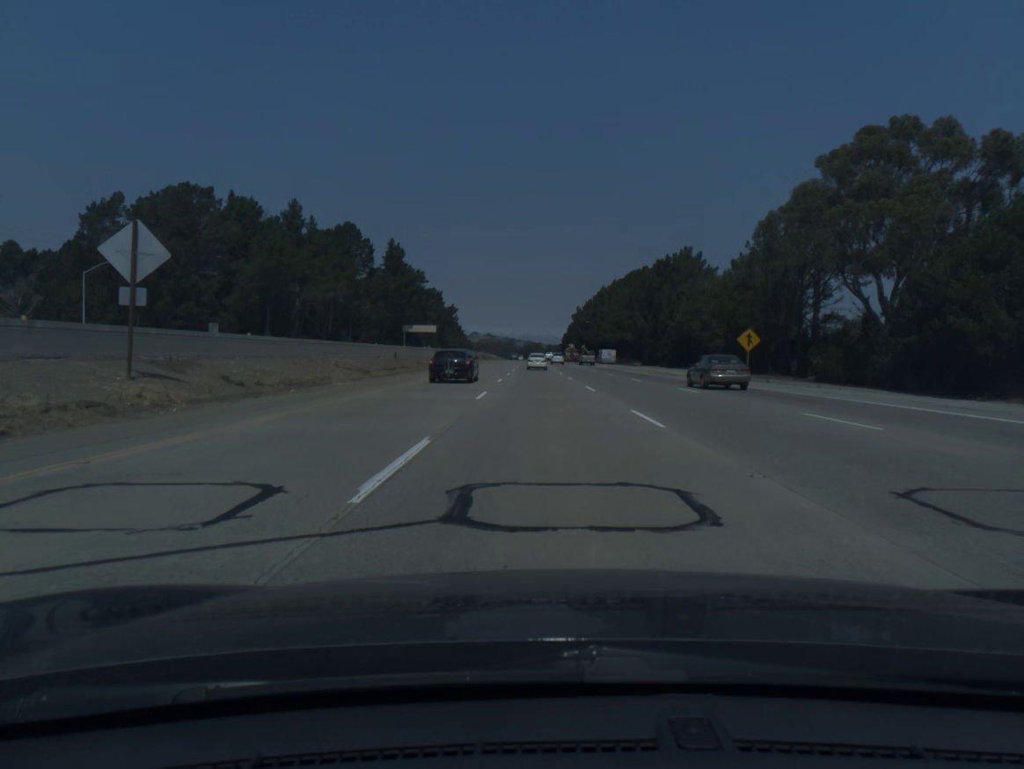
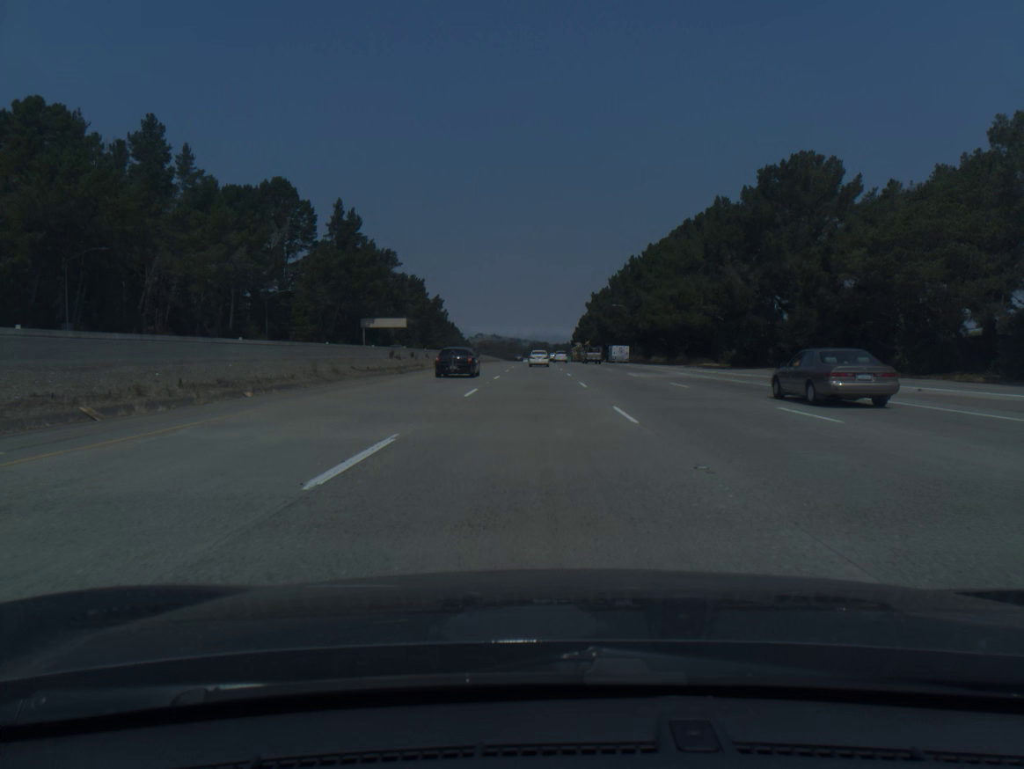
(0.0, +58.3) m; 0°
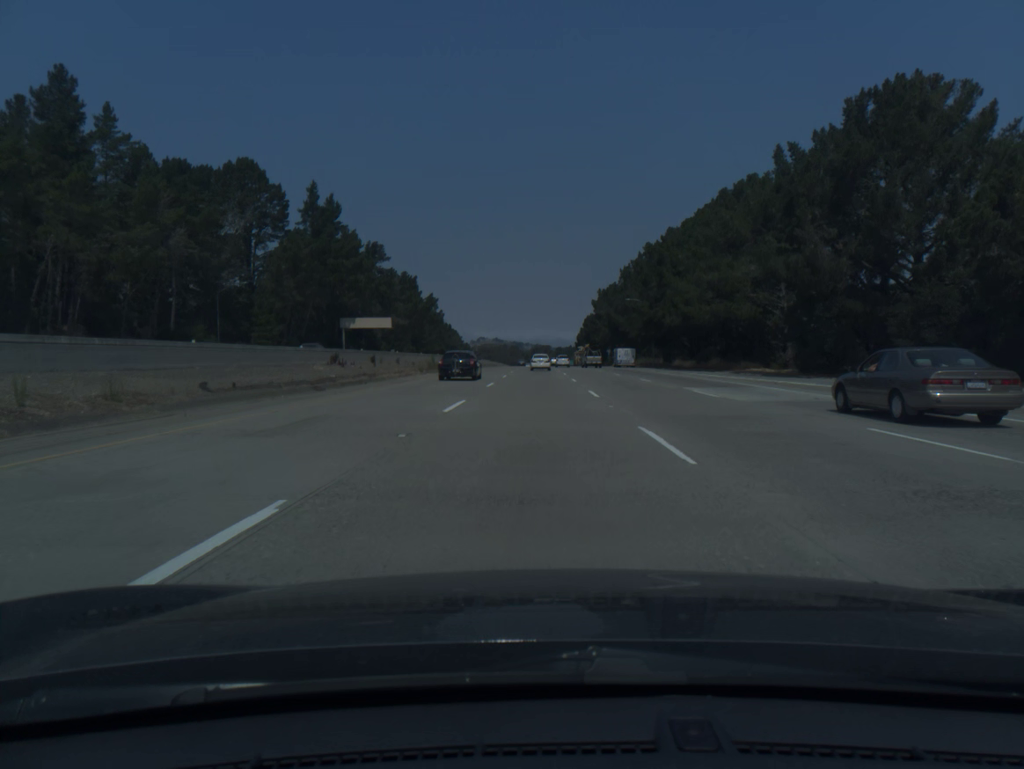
(0.0, +19.5) m; 0°
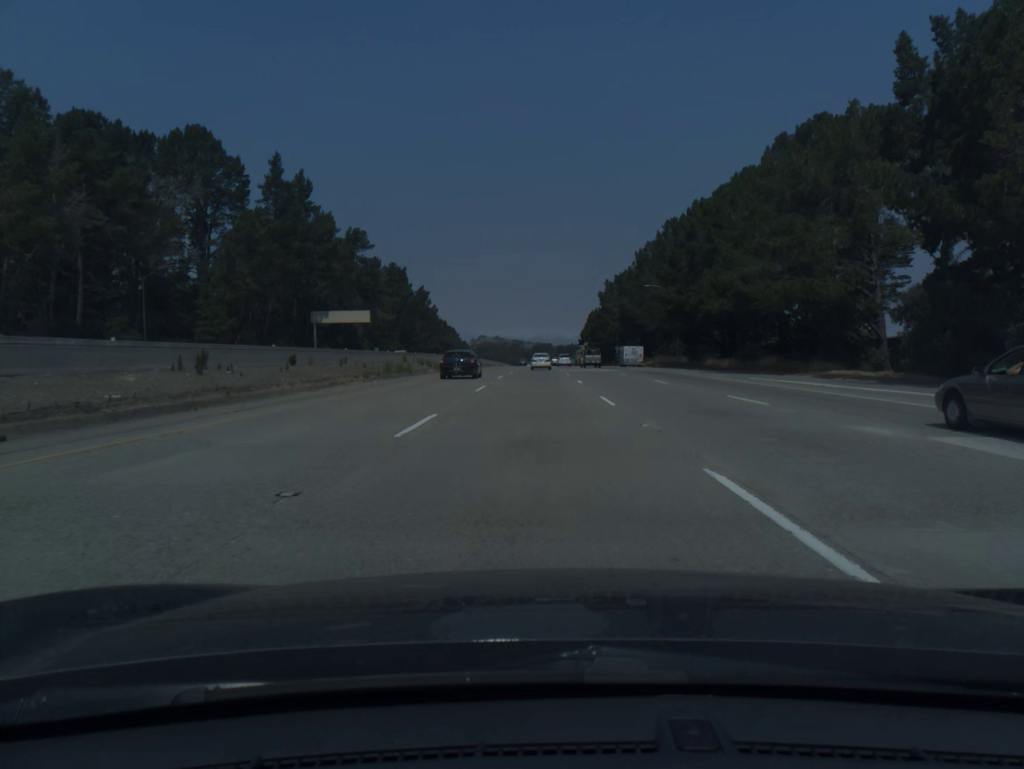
(0.0, +19.5) m; 0°
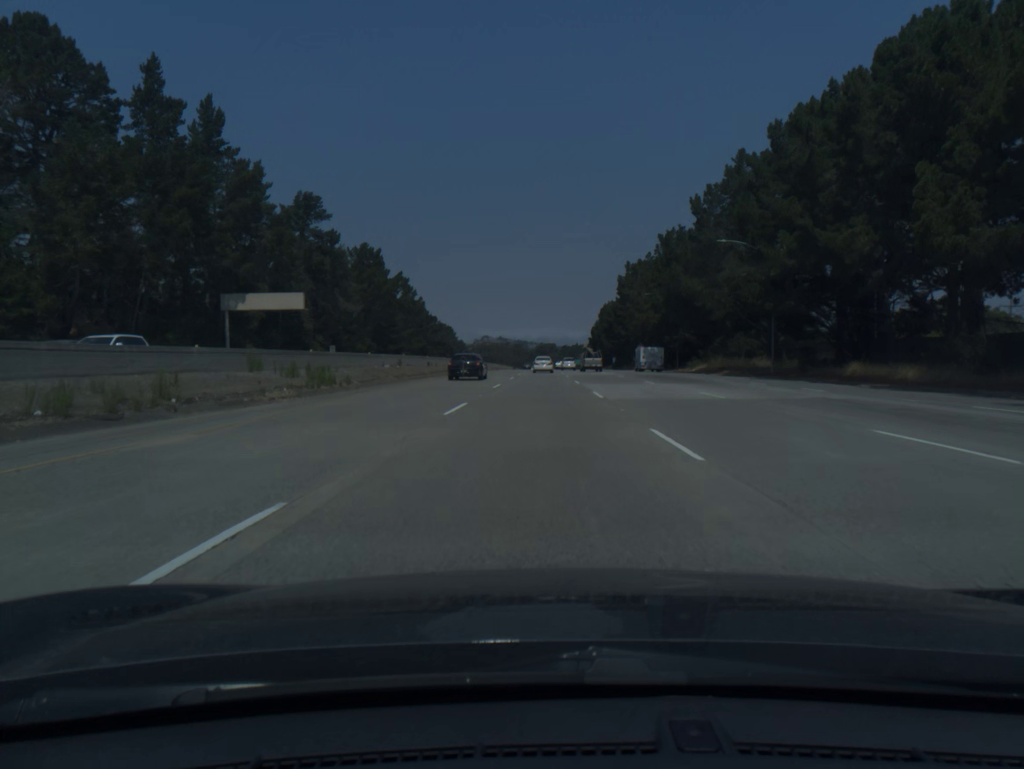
(-0.1, +38.9) m; 0°
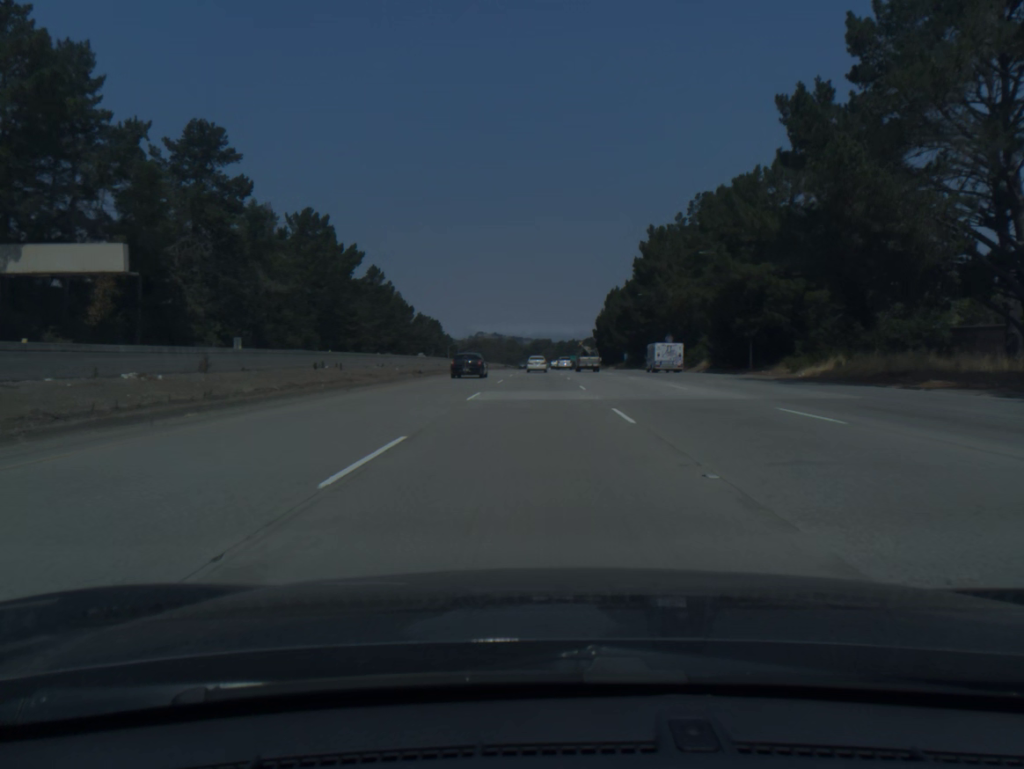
(+0.1, +38.9) m; 0°
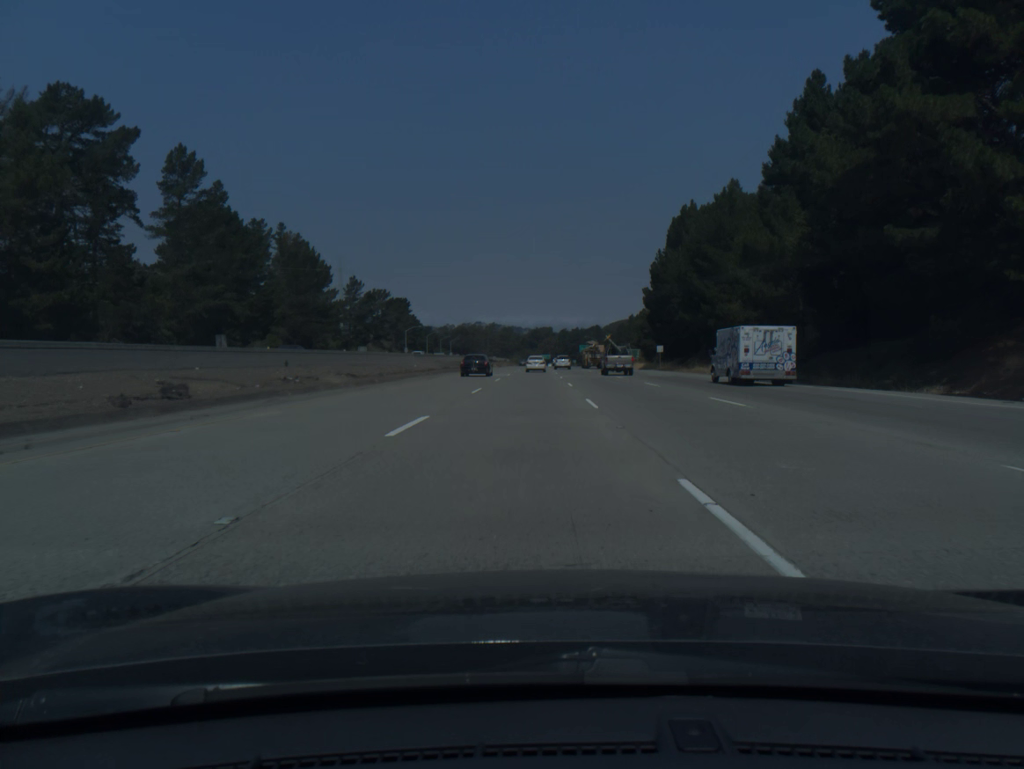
(+0.1, +97.7) m; 0°
